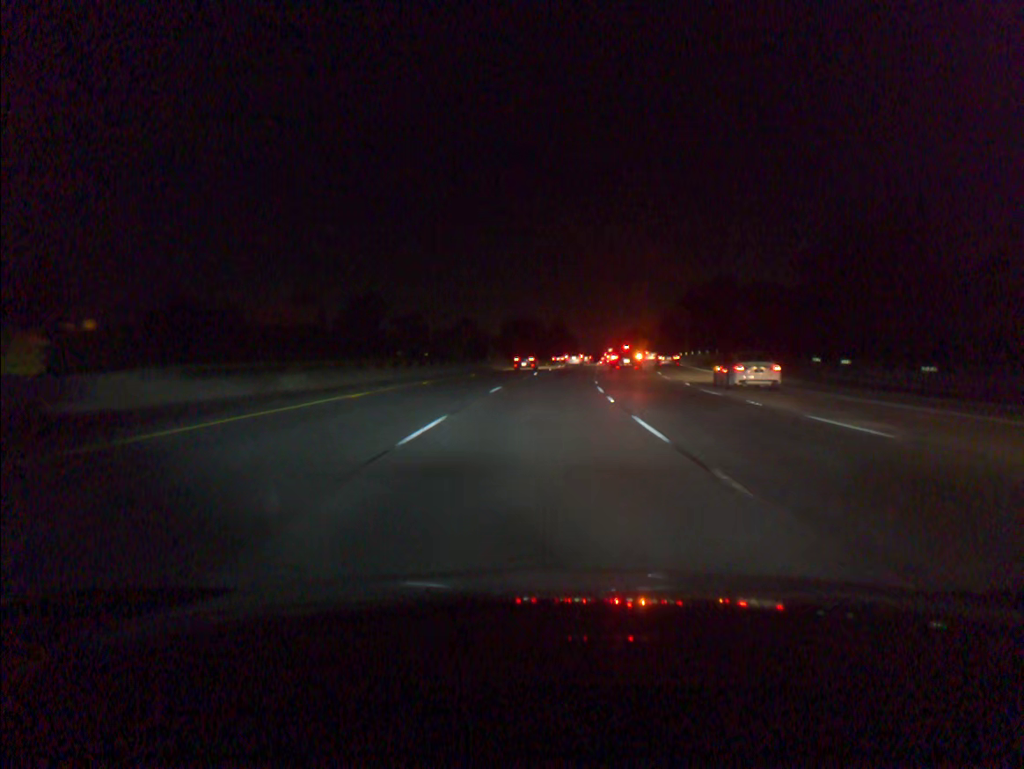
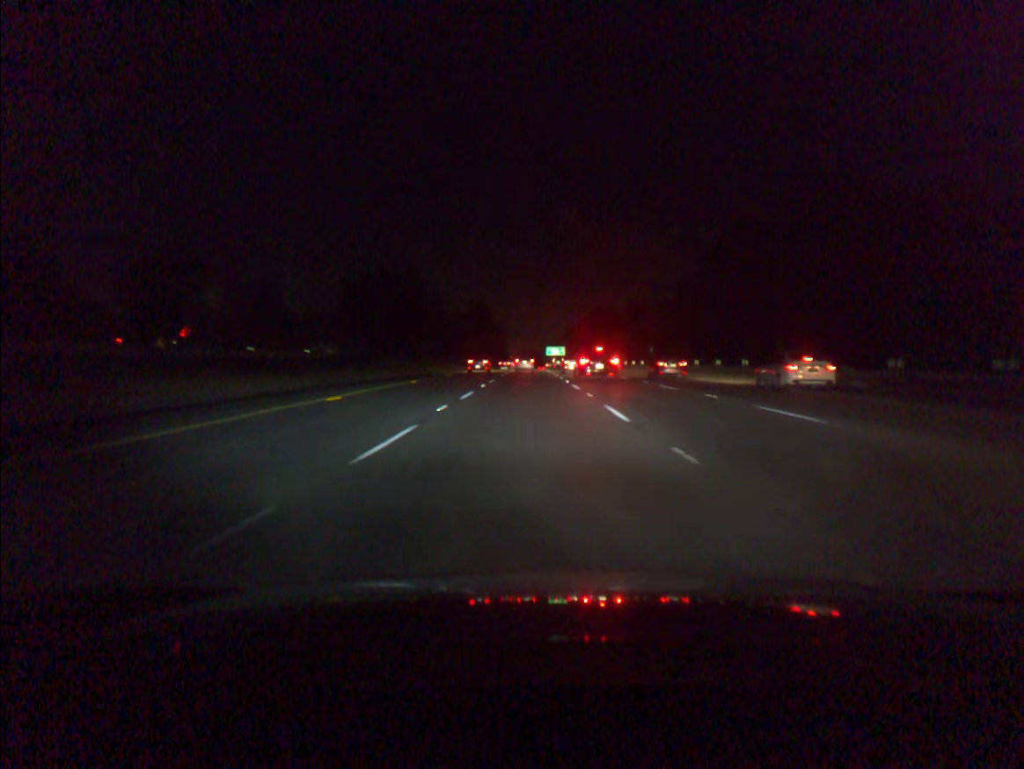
(+5.1, +87.6) m; +5°
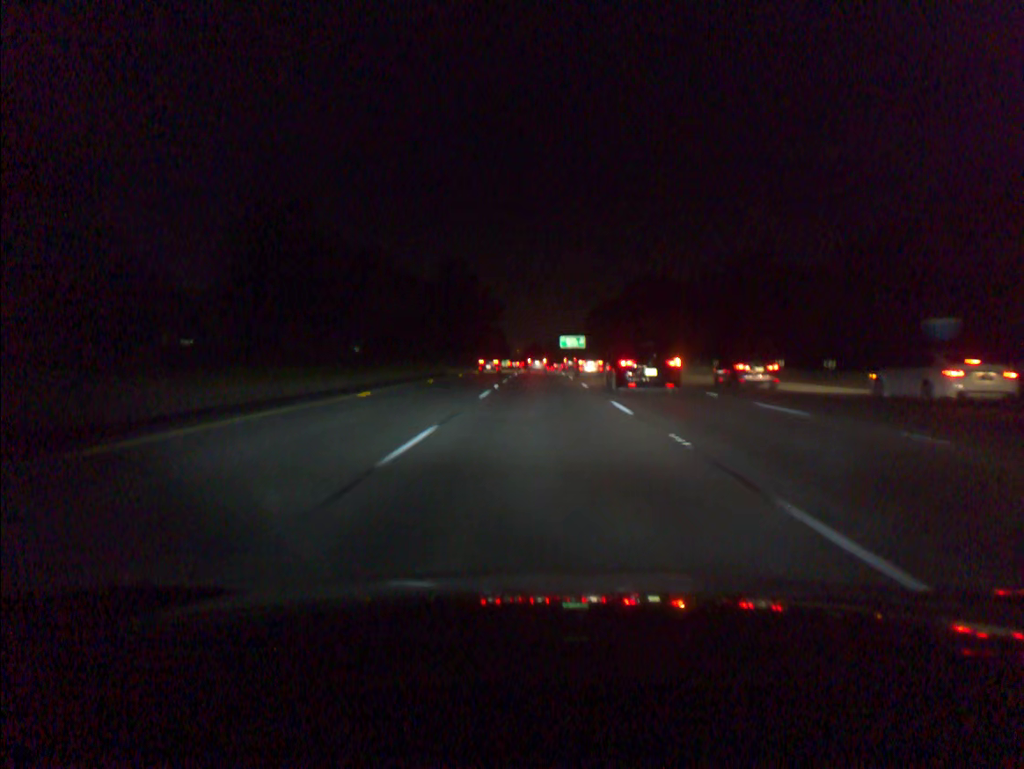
(-0.4, +70.8) m; 0°
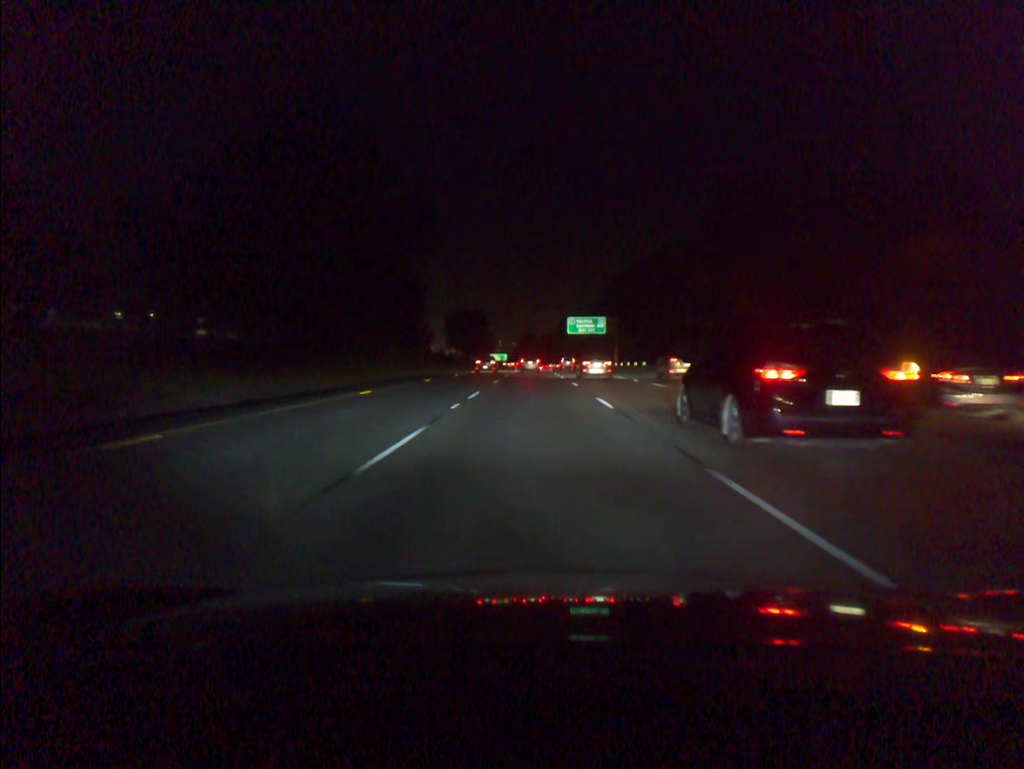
(+0.4, +71.3) m; 0°
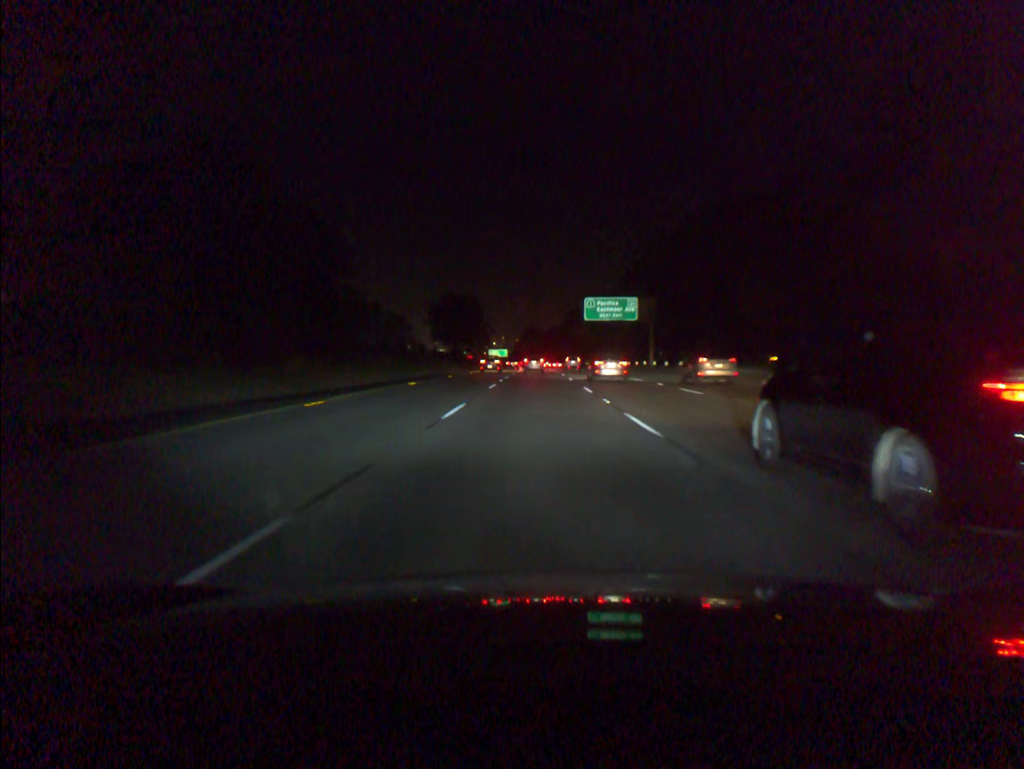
(-0.1, +35.6) m; 0°
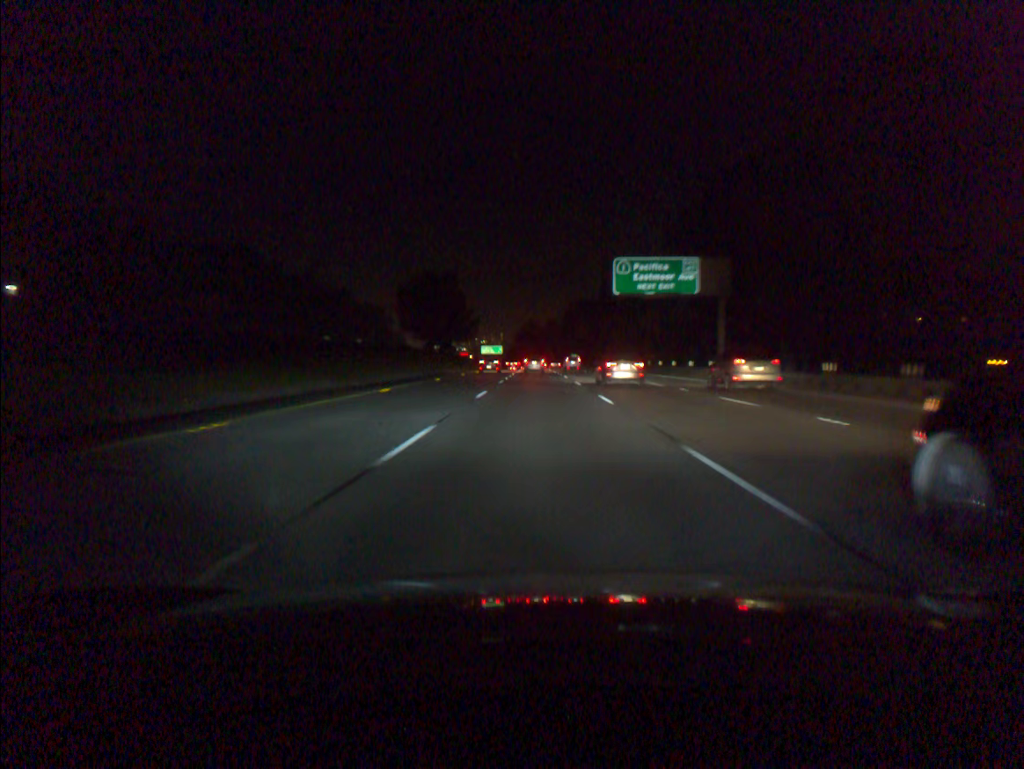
(+0.1, +35.4) m; 0°
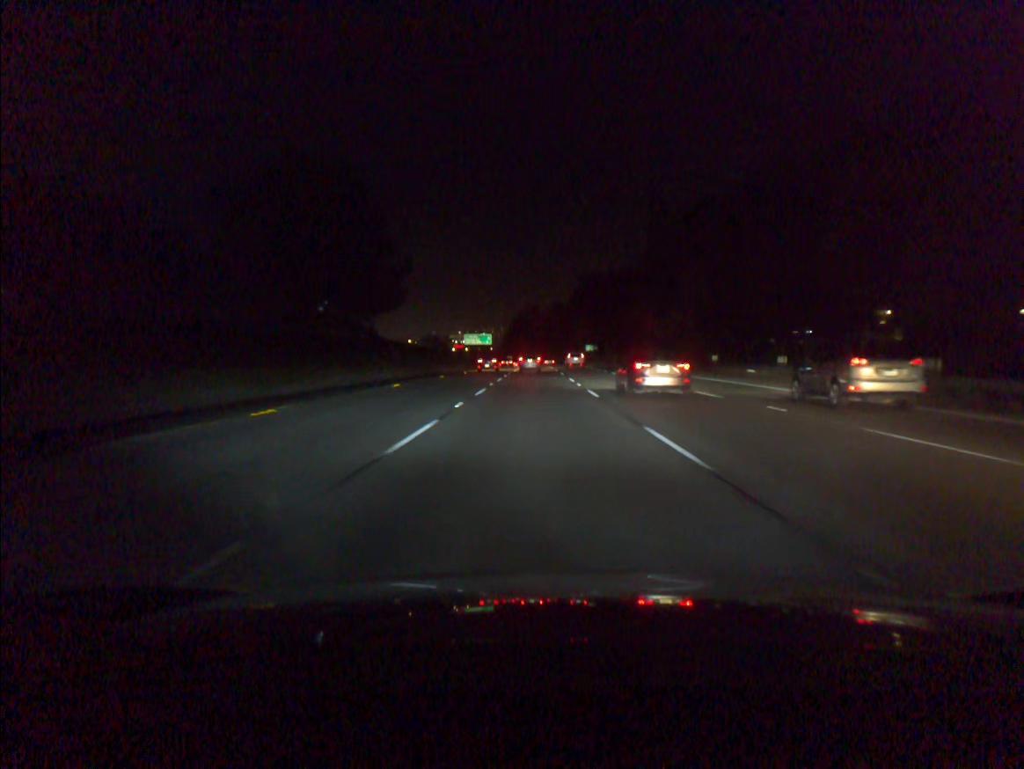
(+0.1, +70.2) m; 0°
